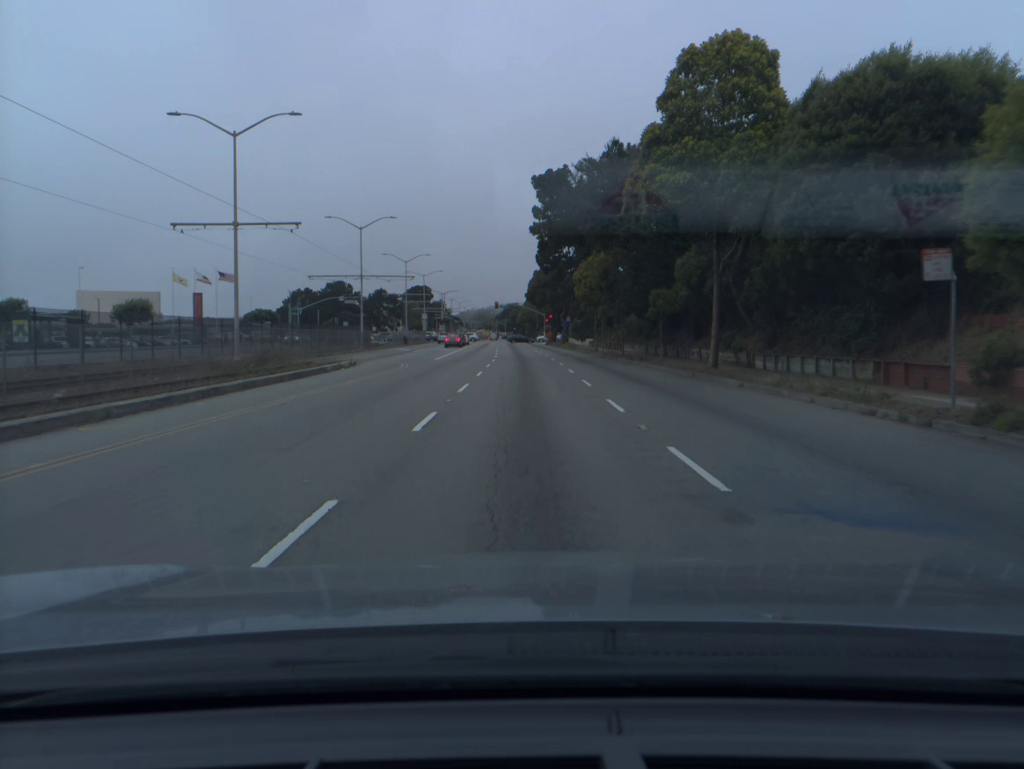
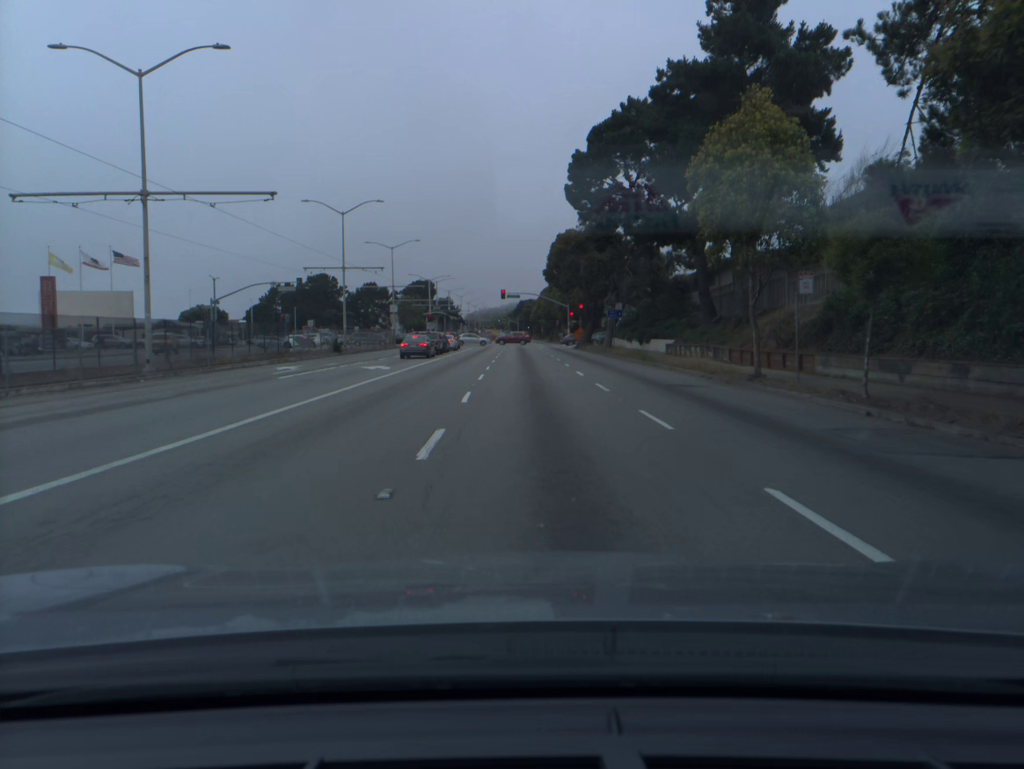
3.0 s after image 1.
(-0.4, +39.2) m; -1°
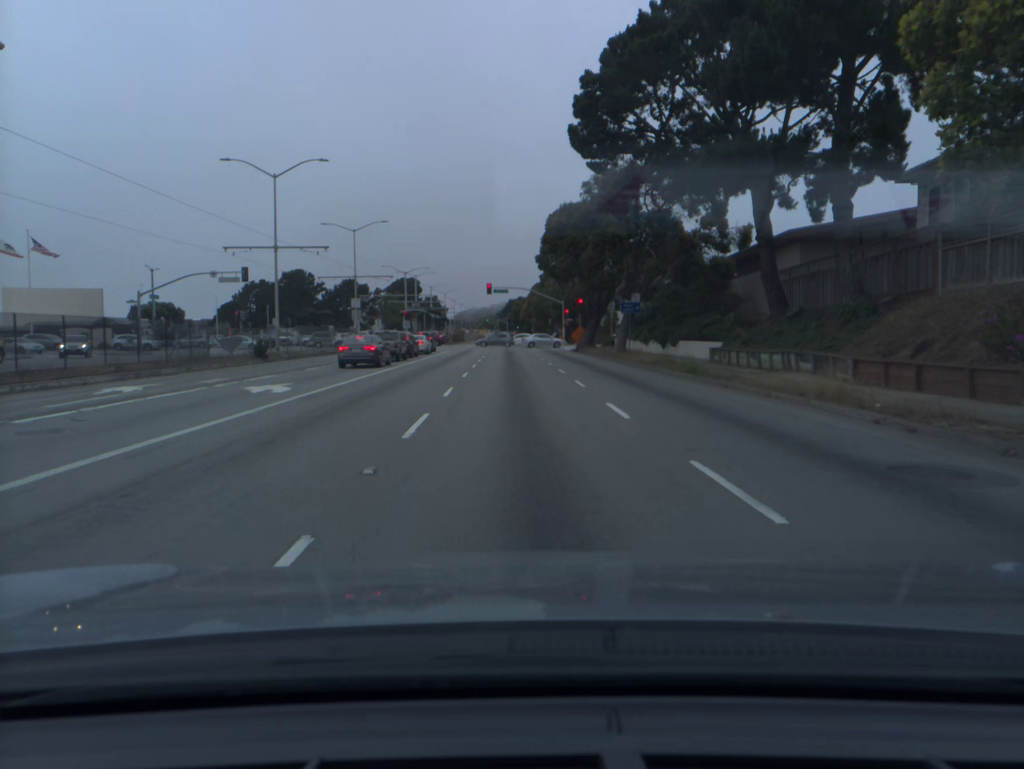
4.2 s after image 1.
(+0.1, +13.4) m; +1°
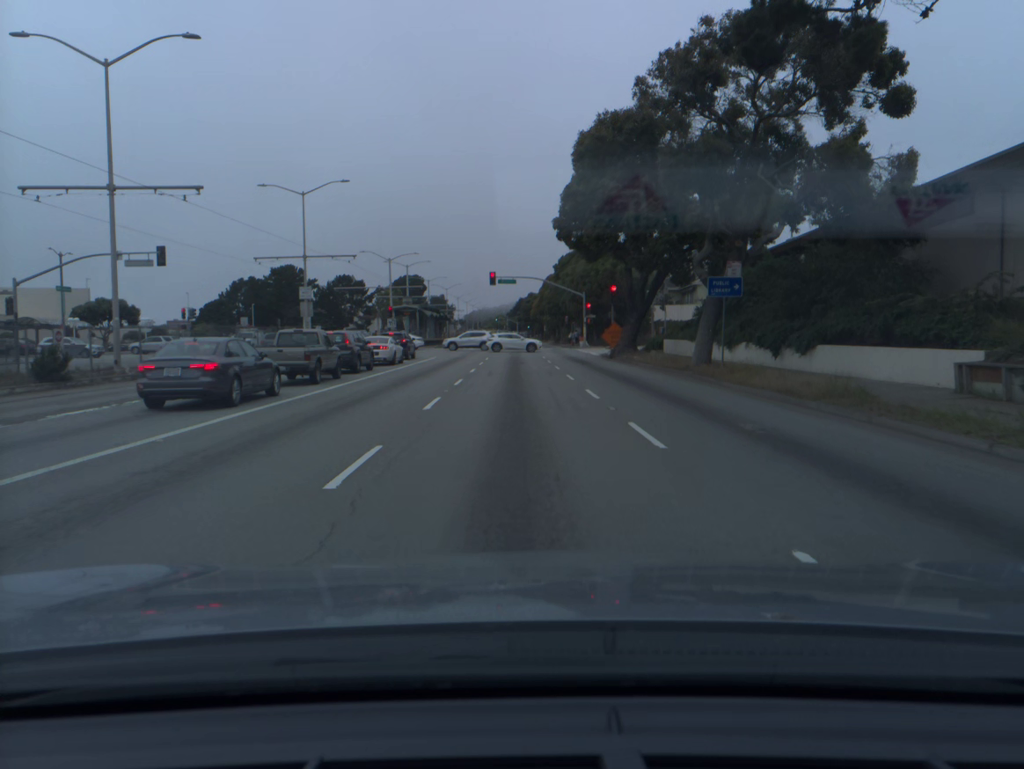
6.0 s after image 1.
(-0.1, +18.2) m; -1°
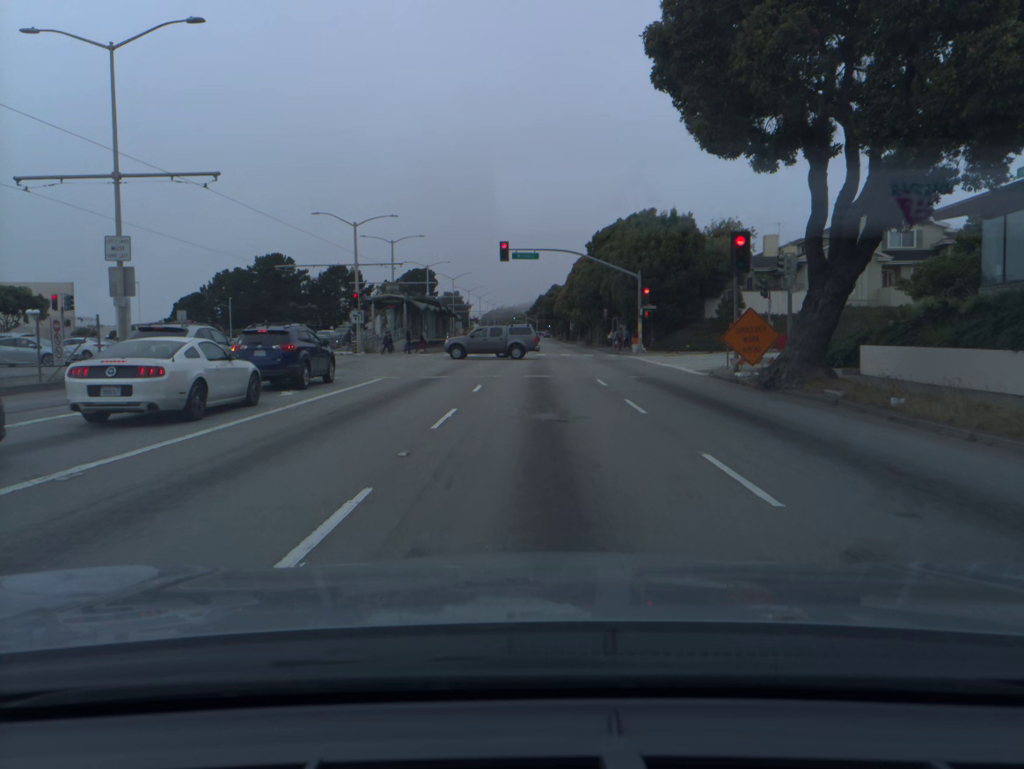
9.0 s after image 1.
(-0.4, +24.9) m; -1°
